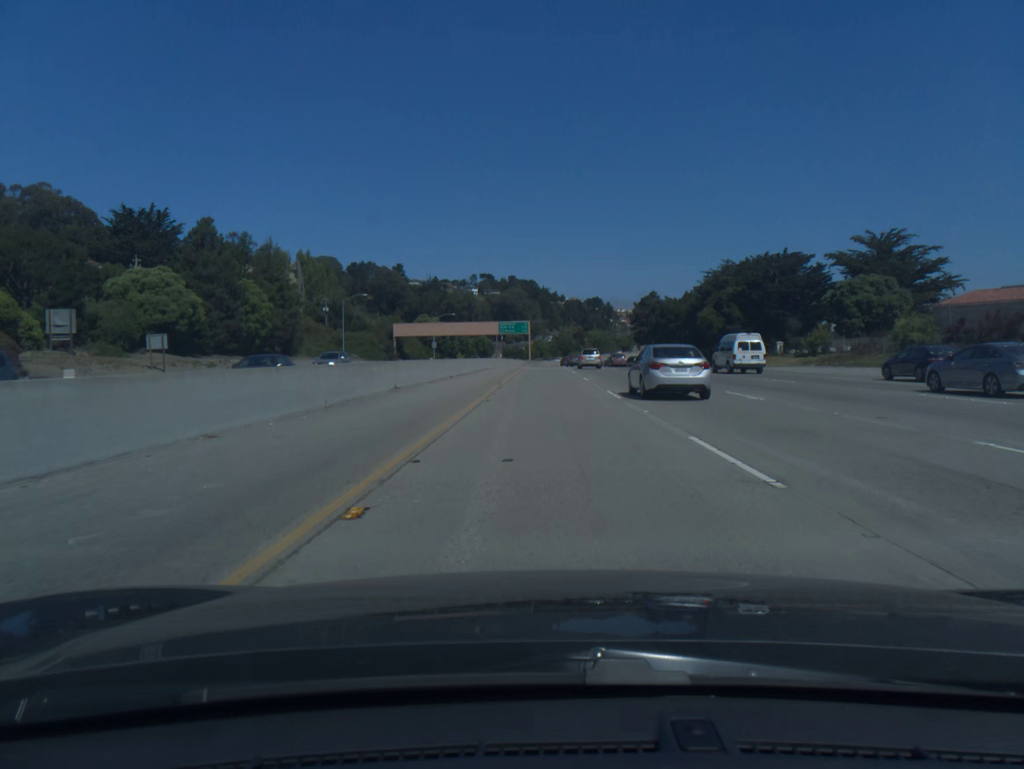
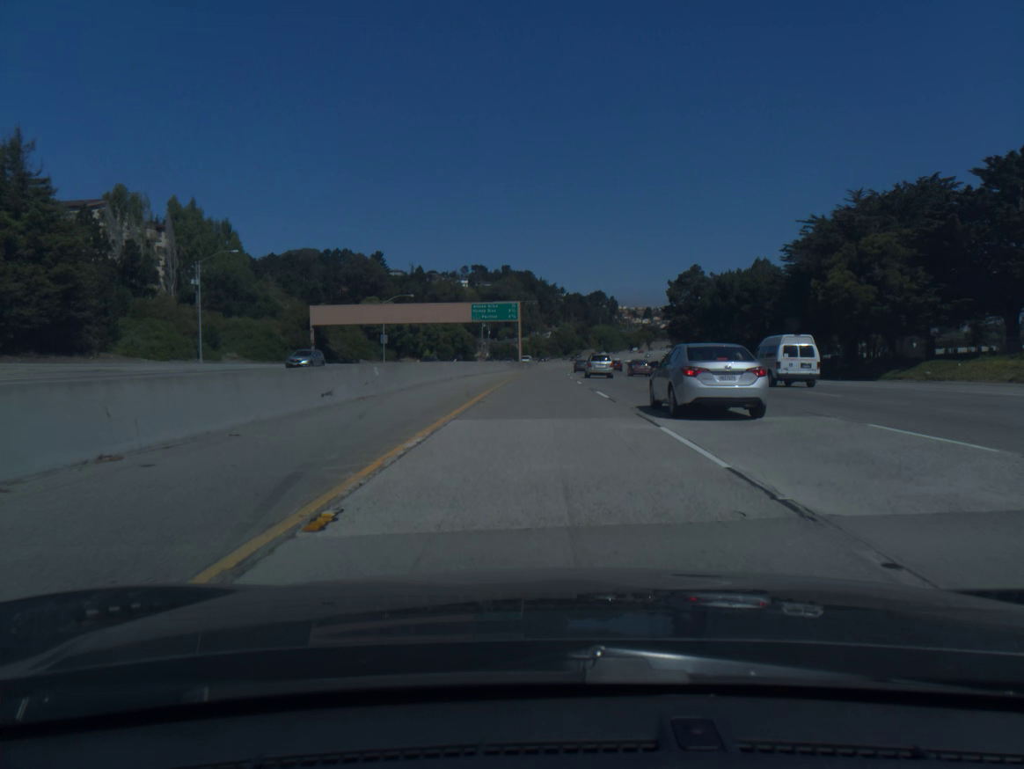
(+0.1, +61.4) m; 0°
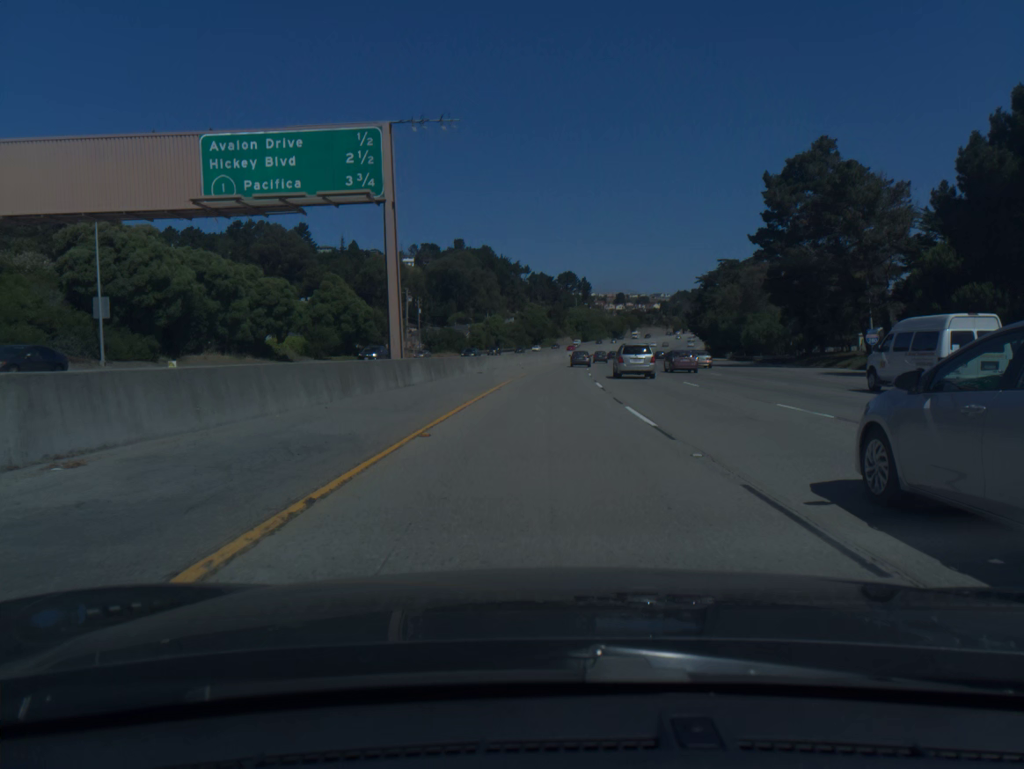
(+0.9, +82.3) m; +2°
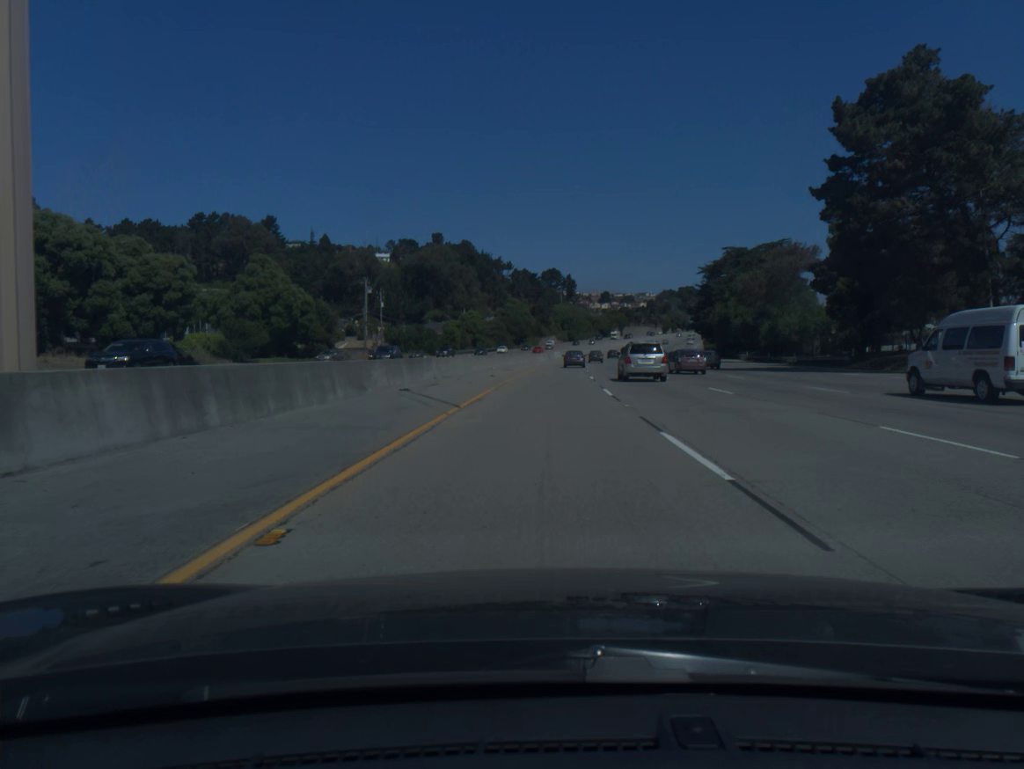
(+0.2, +20.6) m; +1°
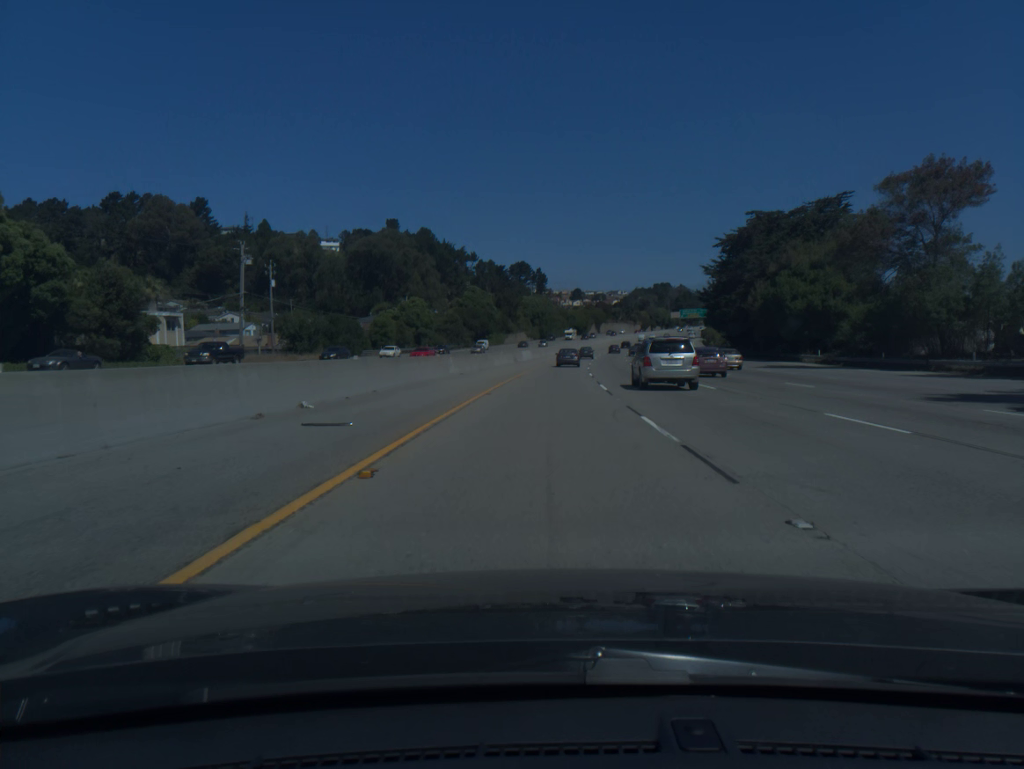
(+0.8, +41.3) m; +2°
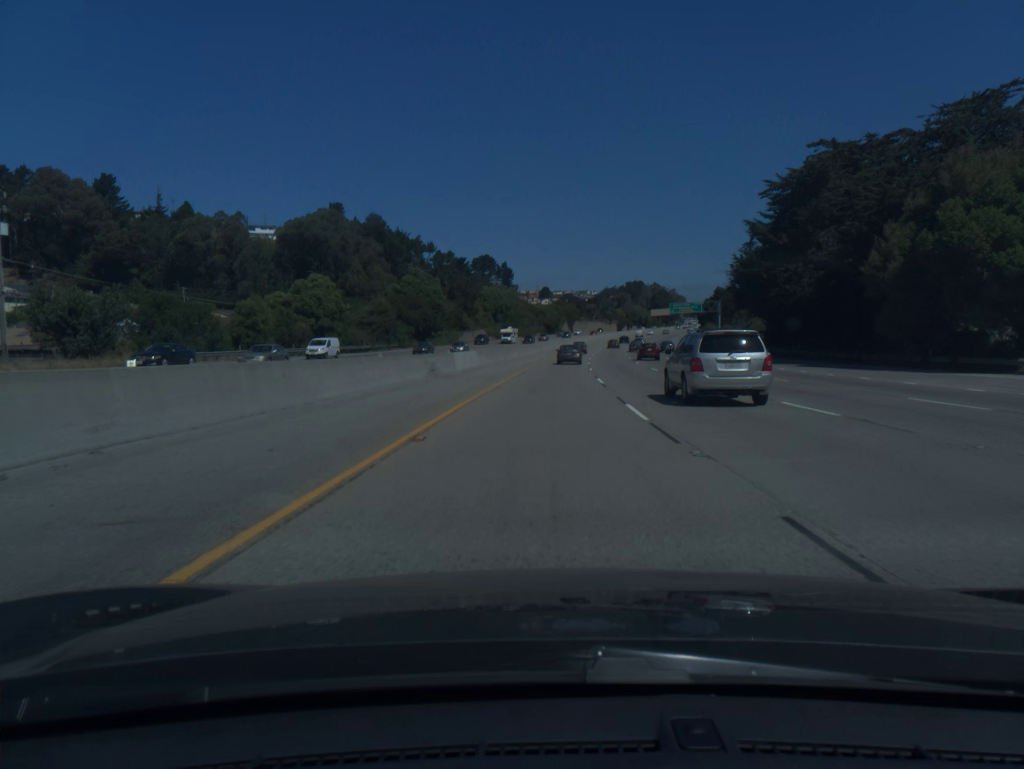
(+0.8, +40.9) m; +2°
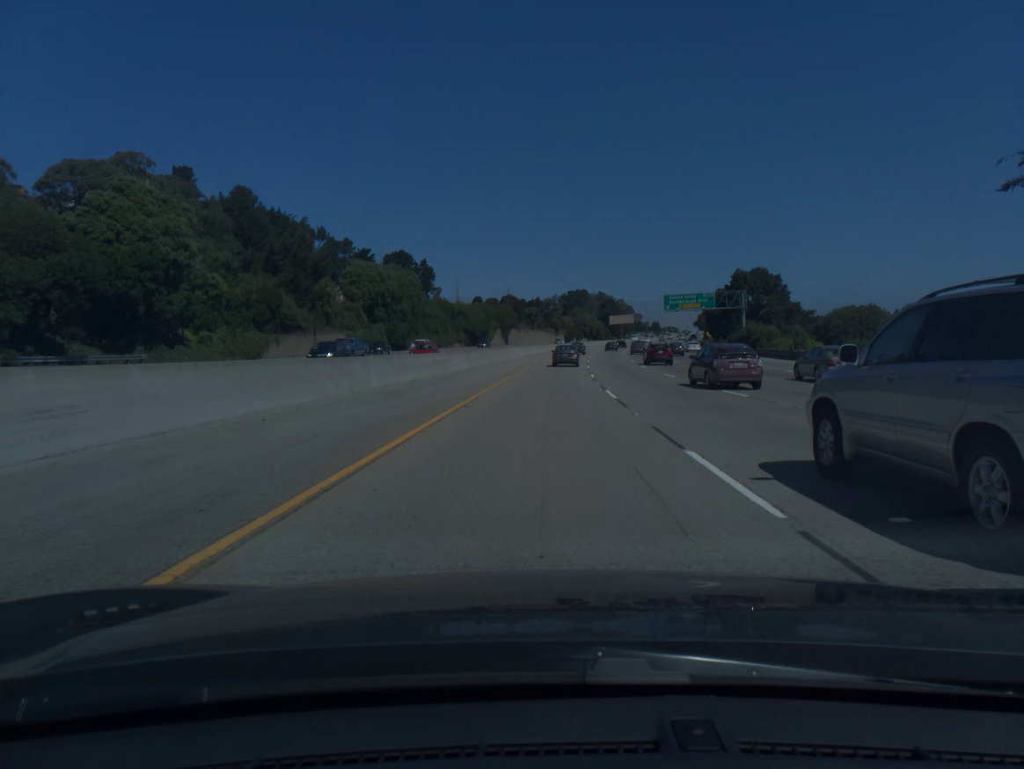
(+3.3, +80.8) m; +5°
